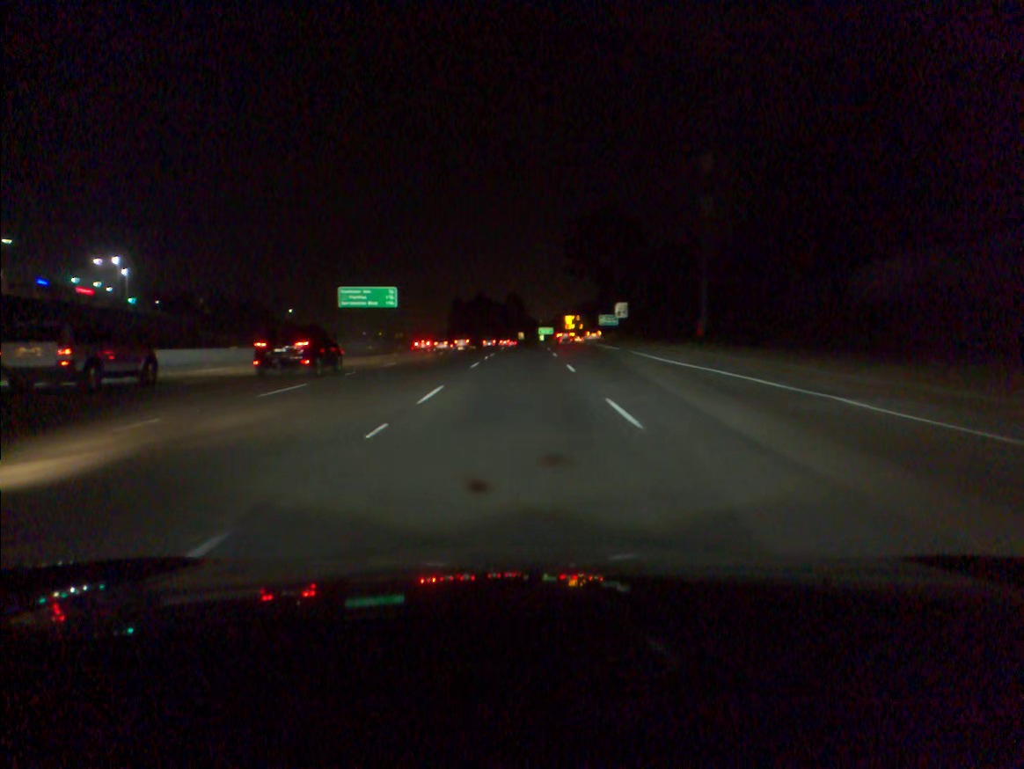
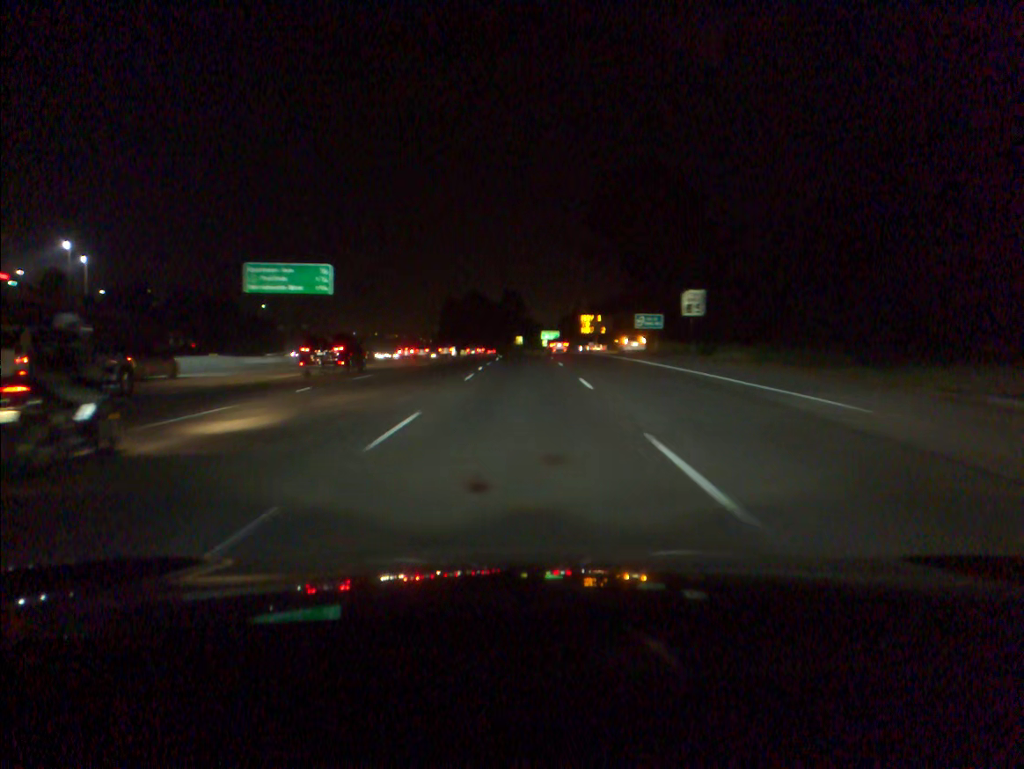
(0.0, +34.4) m; 0°
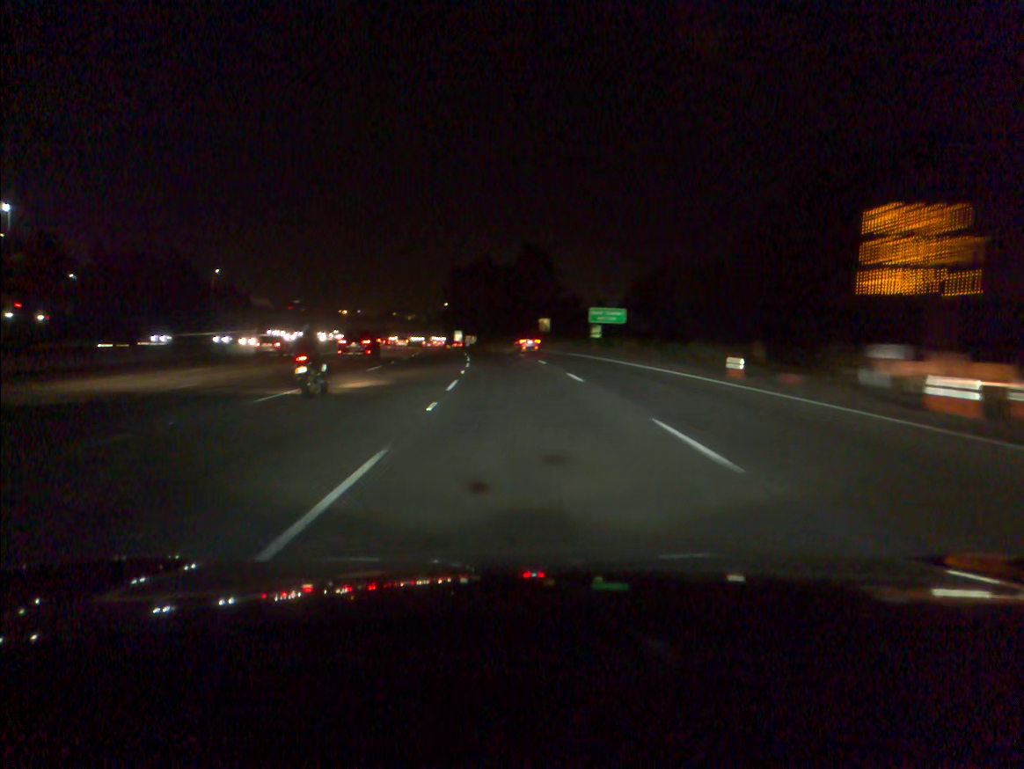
(-0.4, +69.0) m; -2°
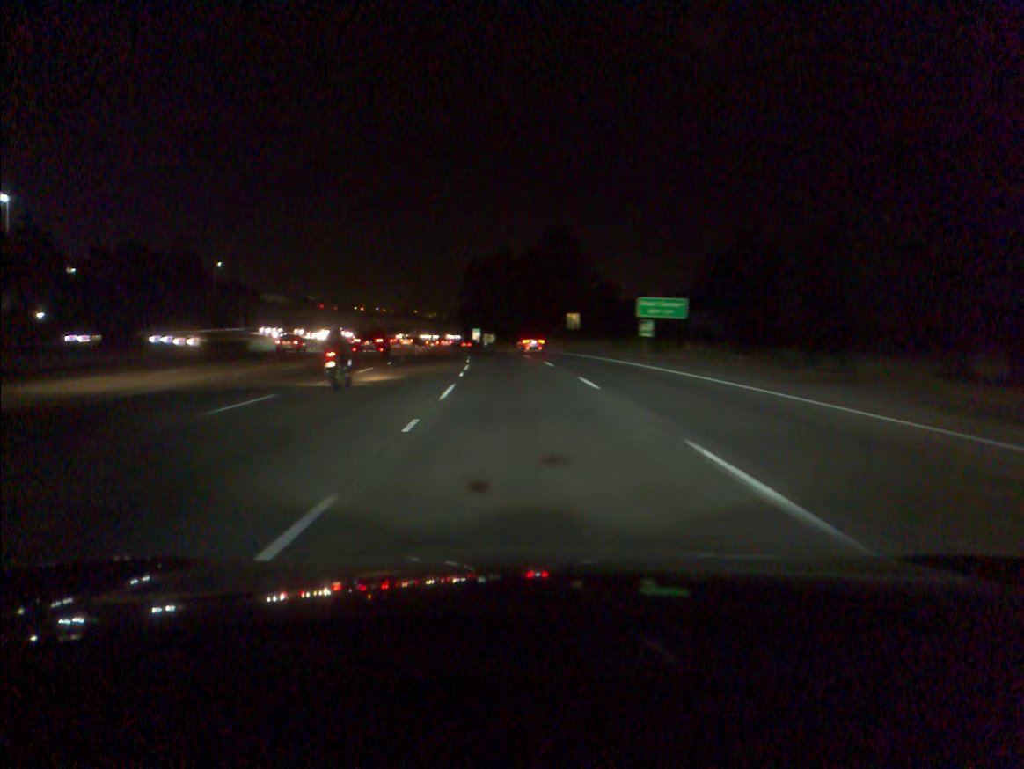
(-0.2, +17.3) m; -2°
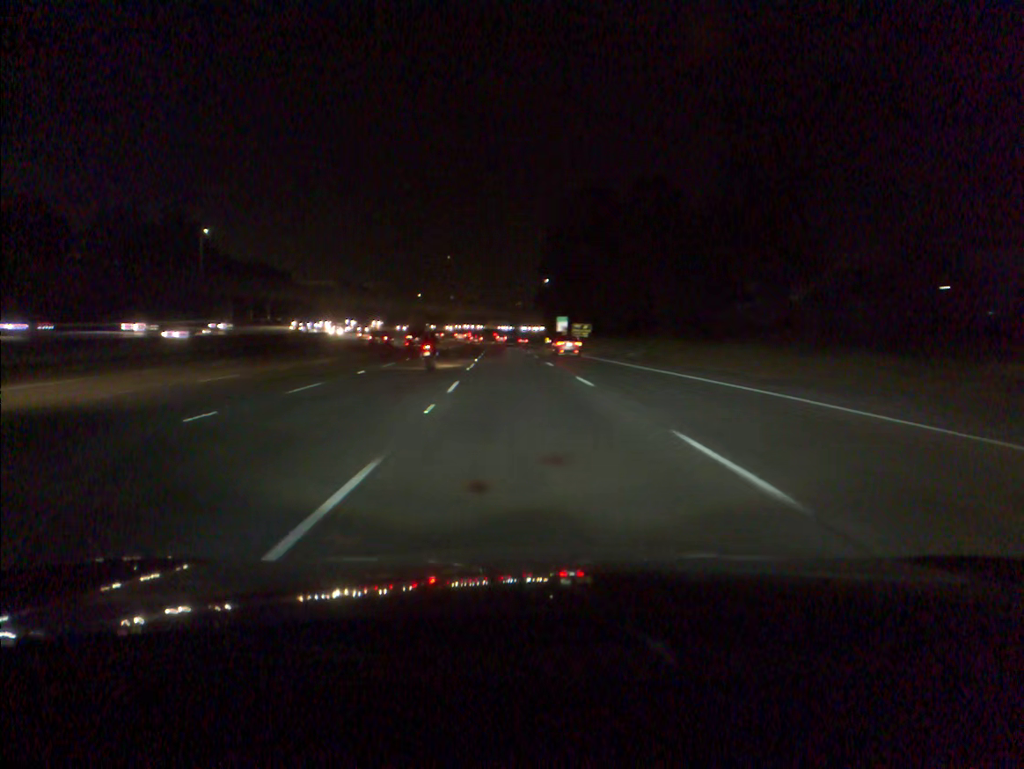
(-3.8, +69.0) m; -6°
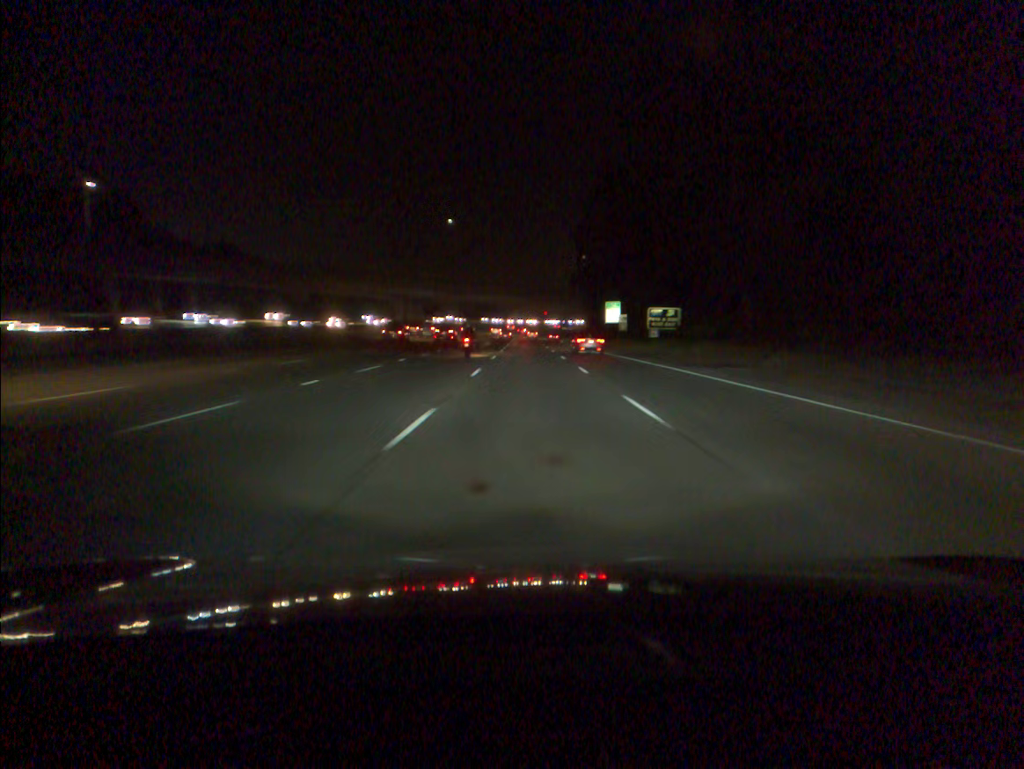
(-1.3, +51.9) m; -2°
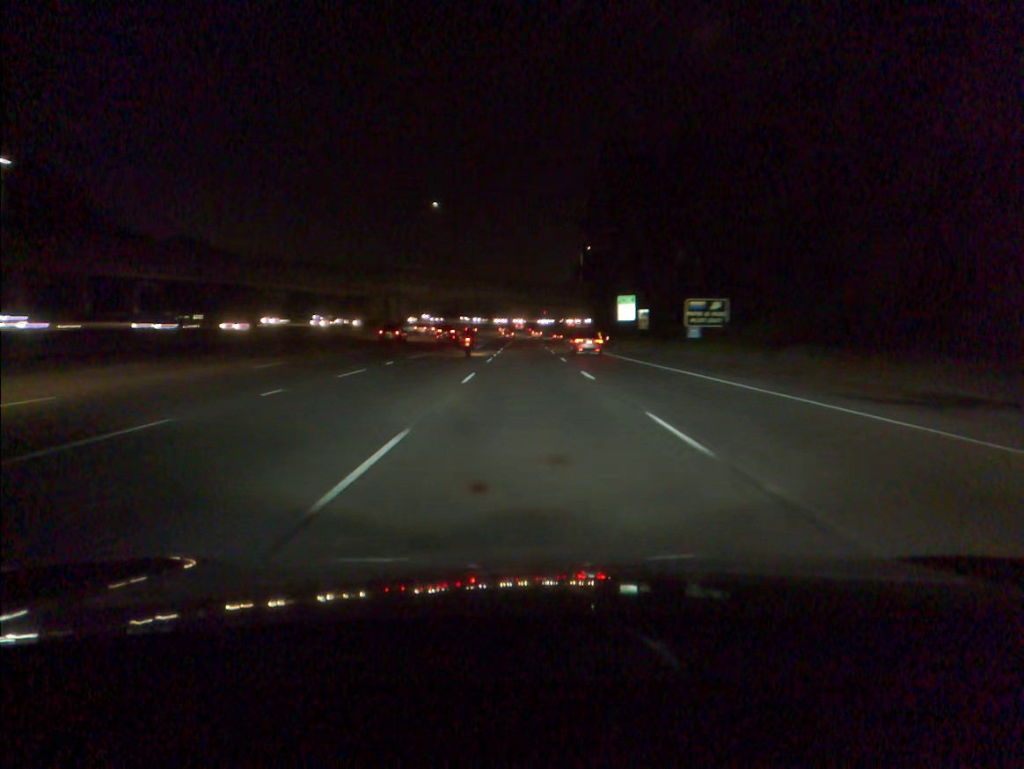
(0.0, +17.3) m; 0°
